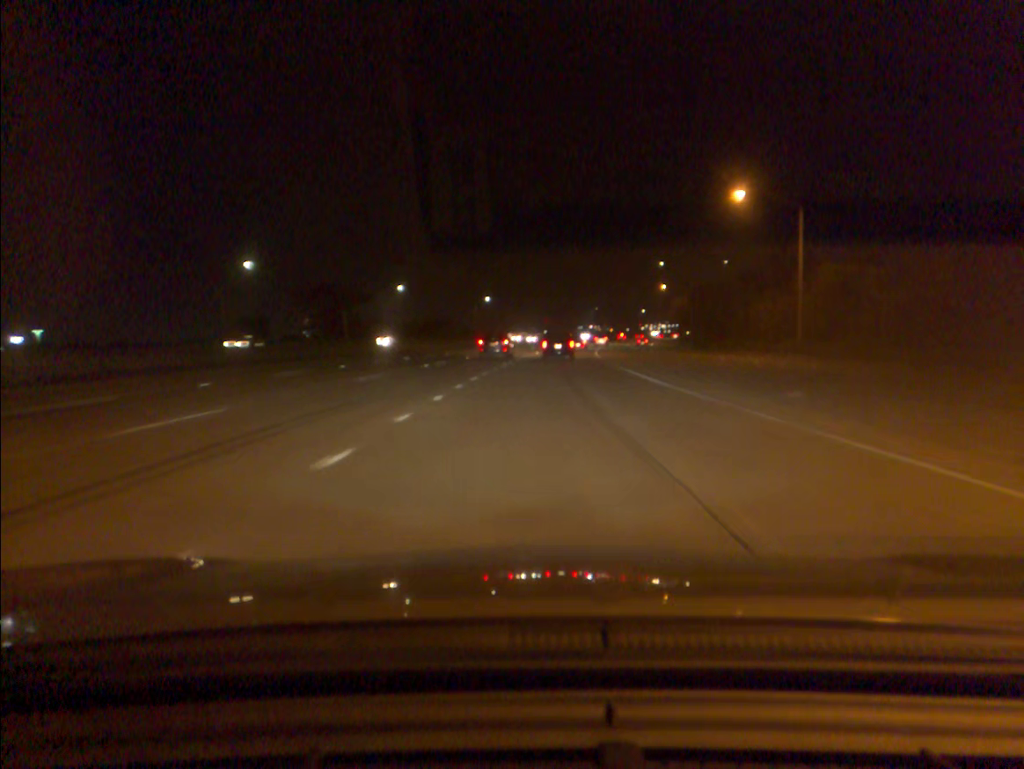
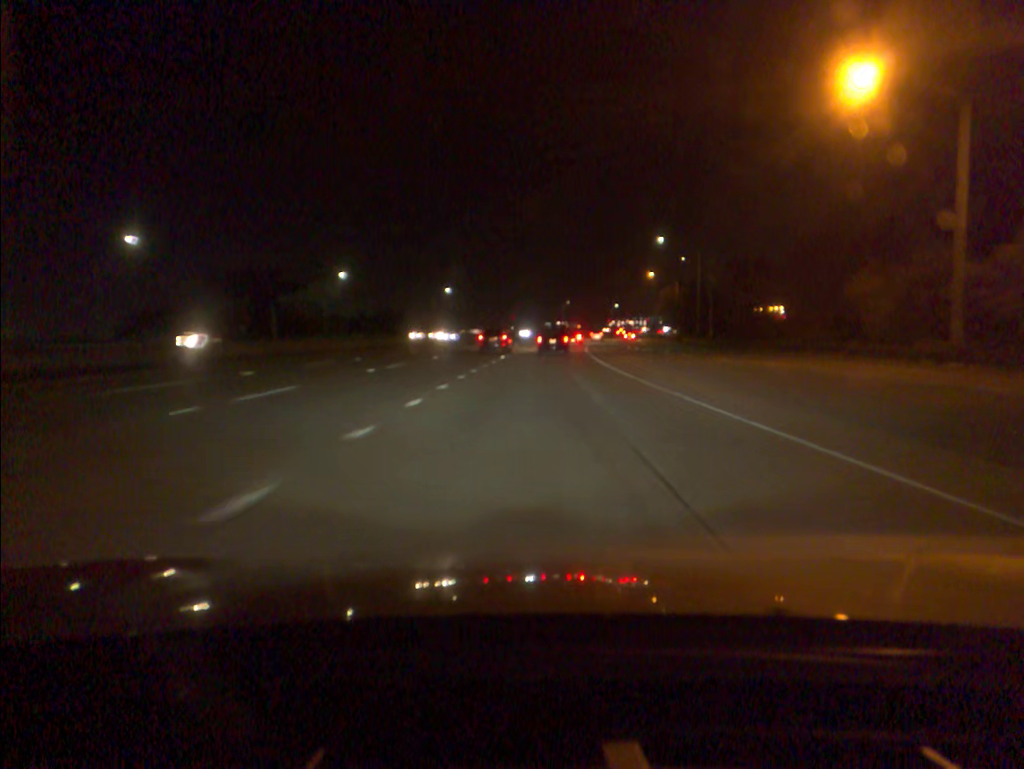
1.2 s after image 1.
(+0.5, +24.7) m; +2°
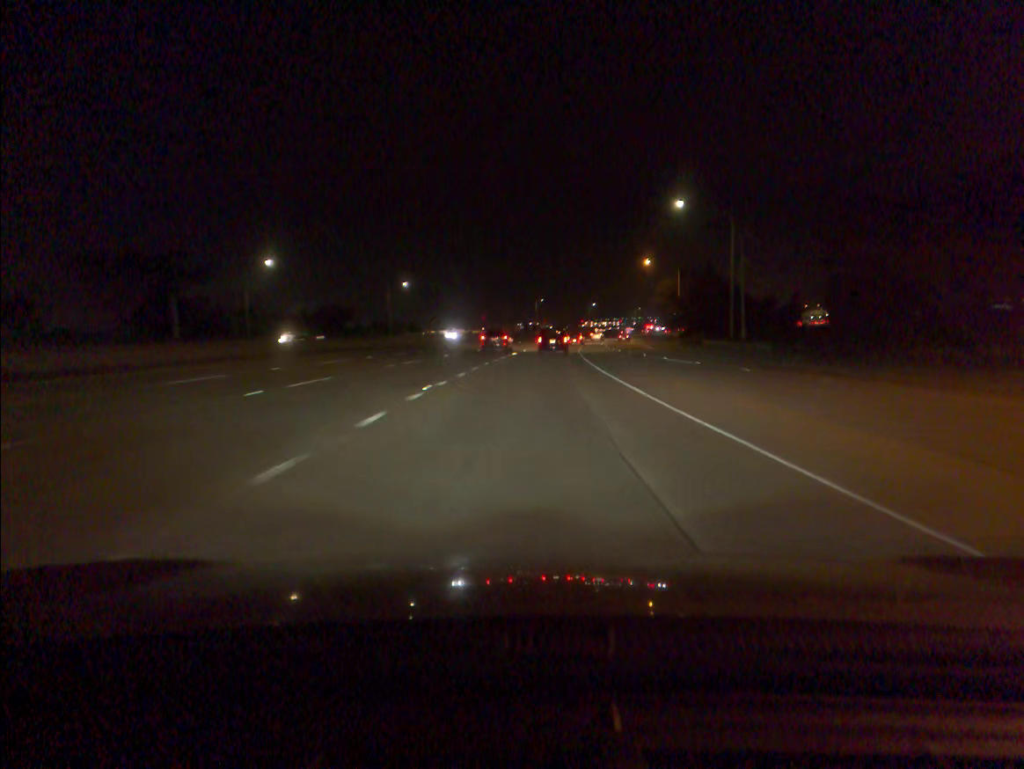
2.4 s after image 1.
(+0.5, +25.2) m; +2°
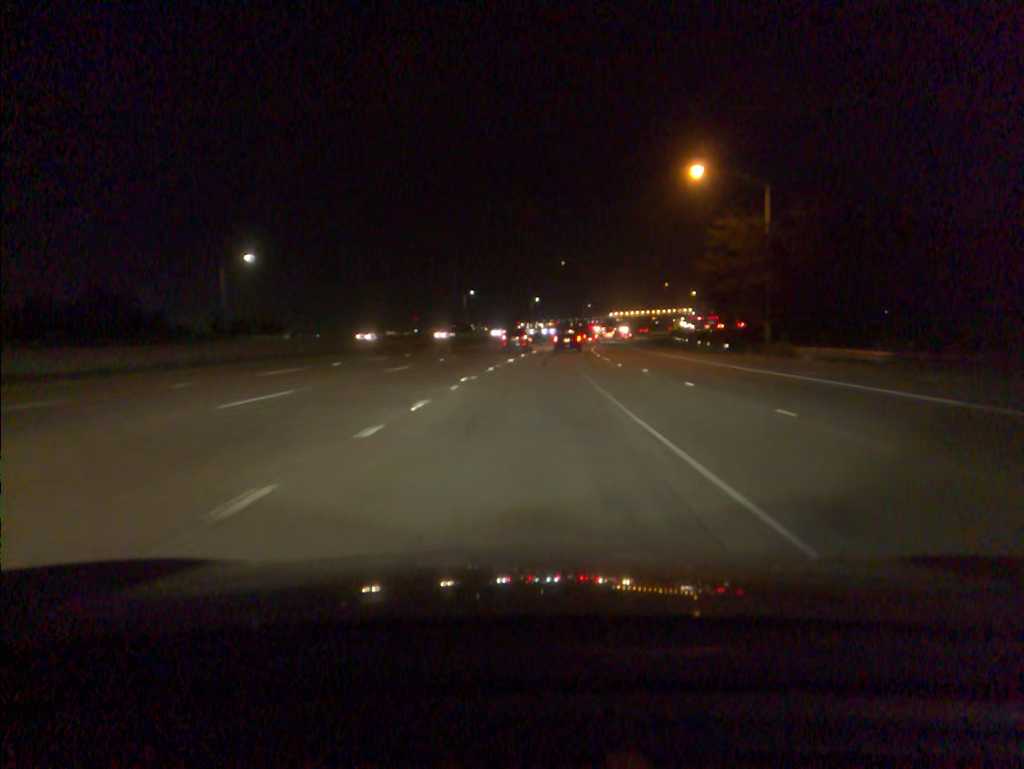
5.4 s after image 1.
(+2.8, +65.5) m; +5°
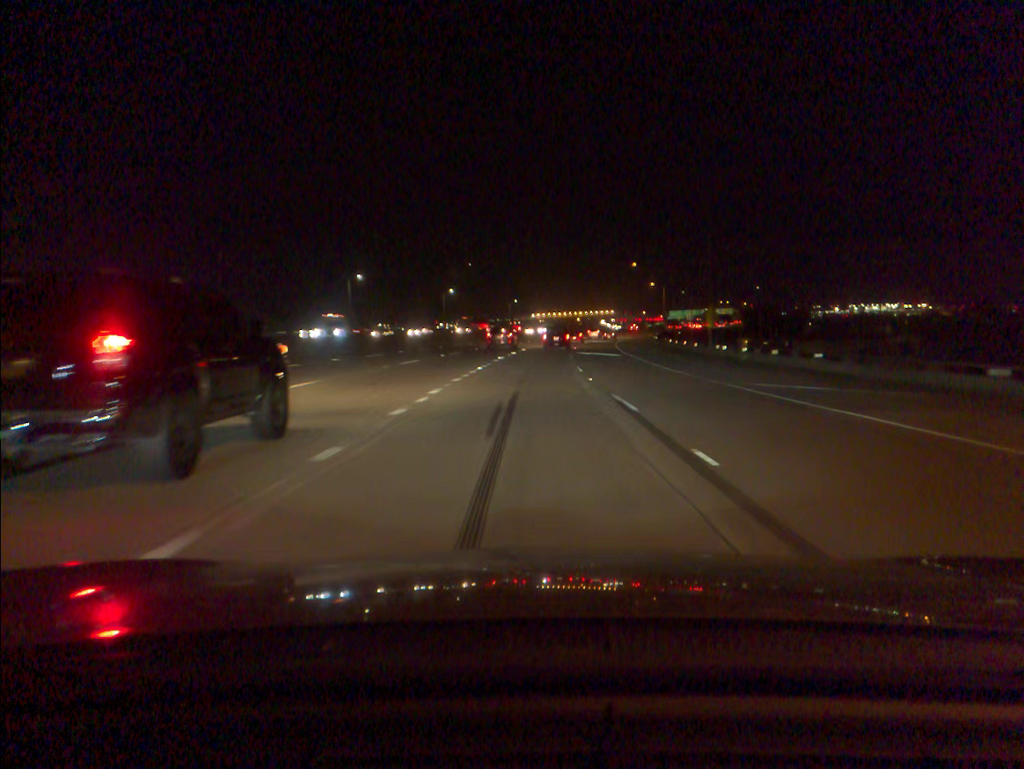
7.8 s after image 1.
(+2.5, +54.9) m; +6°
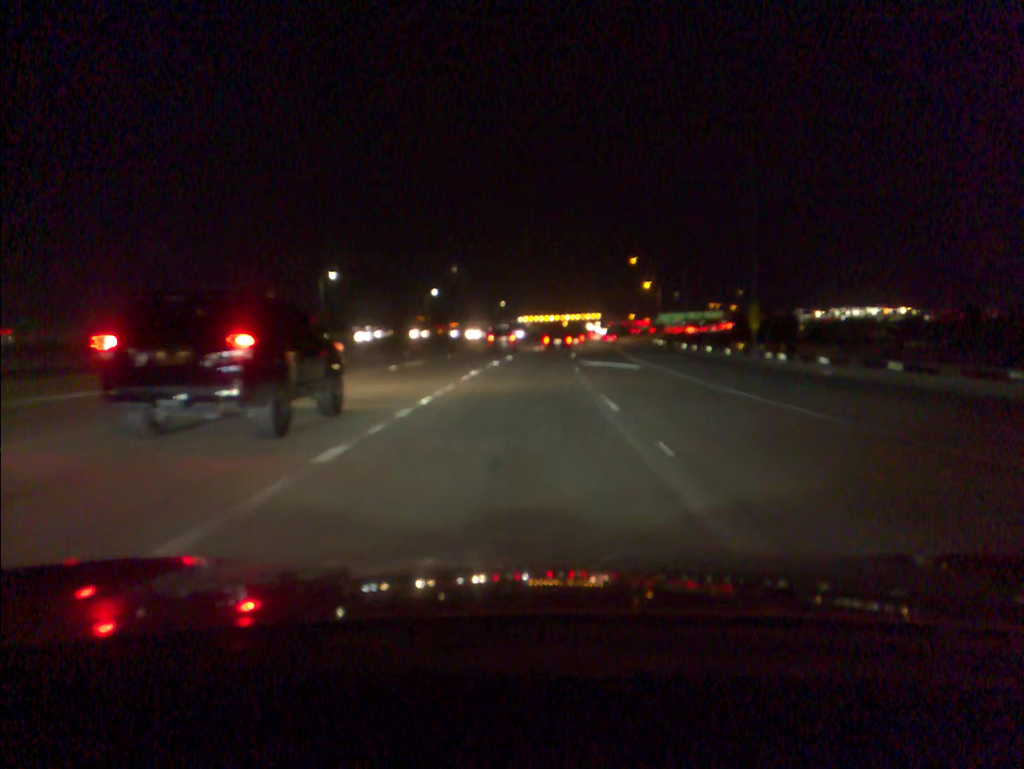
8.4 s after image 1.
(+0.1, +13.9) m; +1°
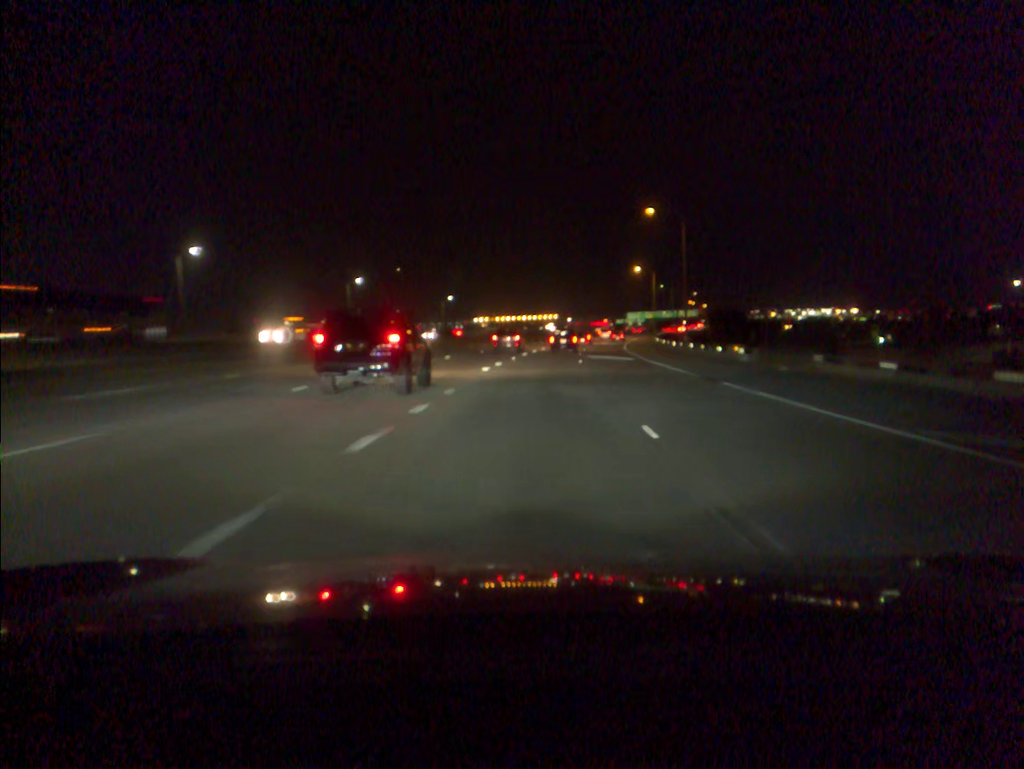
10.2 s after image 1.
(+1.1, +41.9) m; +3°
